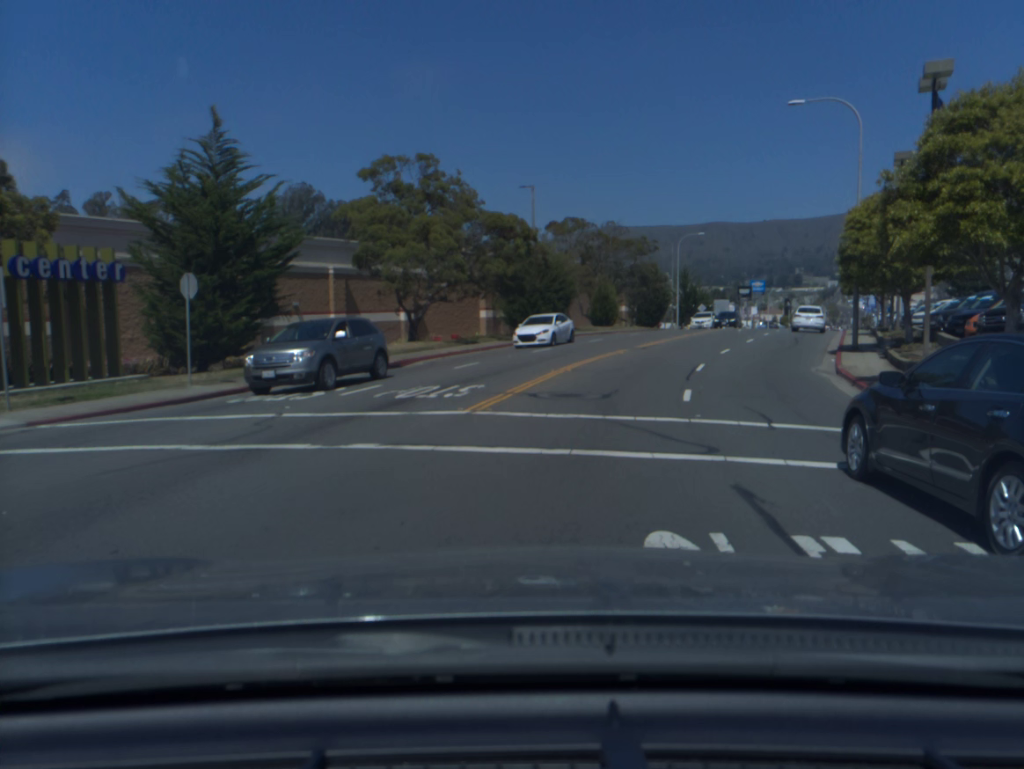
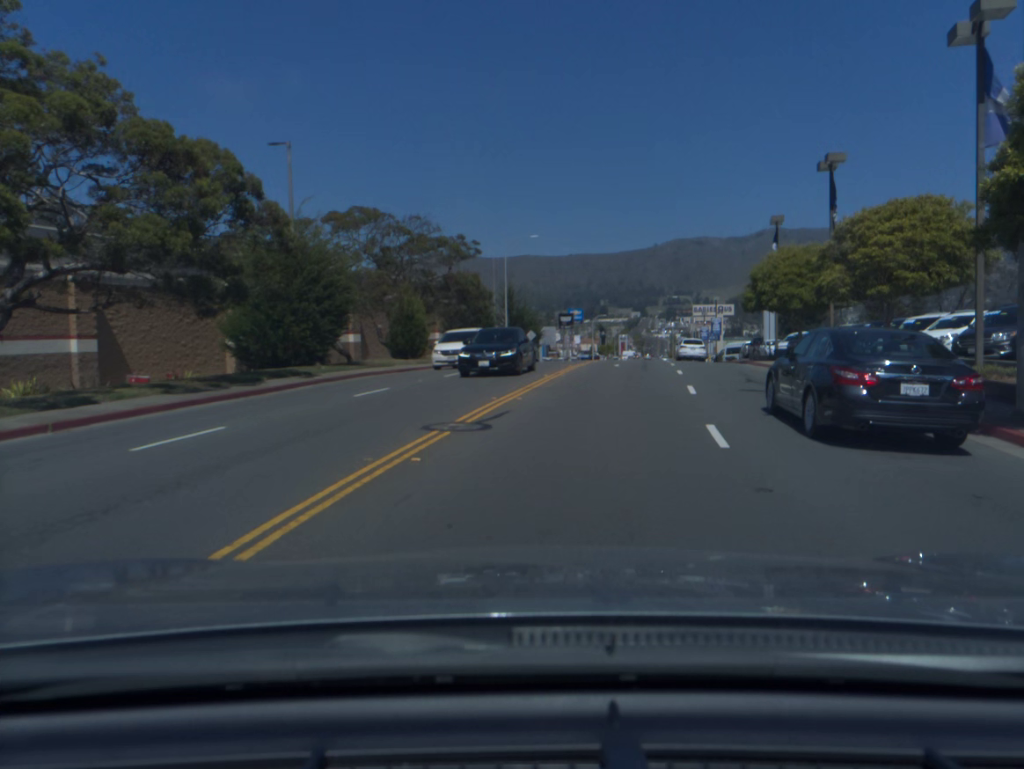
(+2.2, +20.1) m; +13°
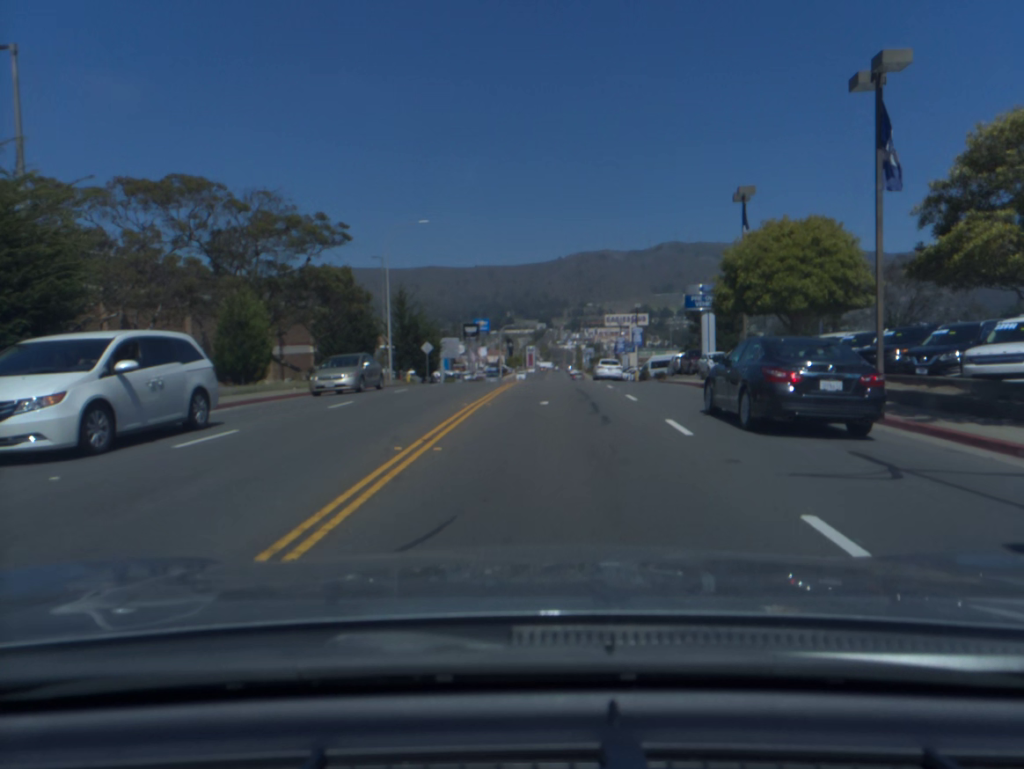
(+0.8, +12.8) m; +7°
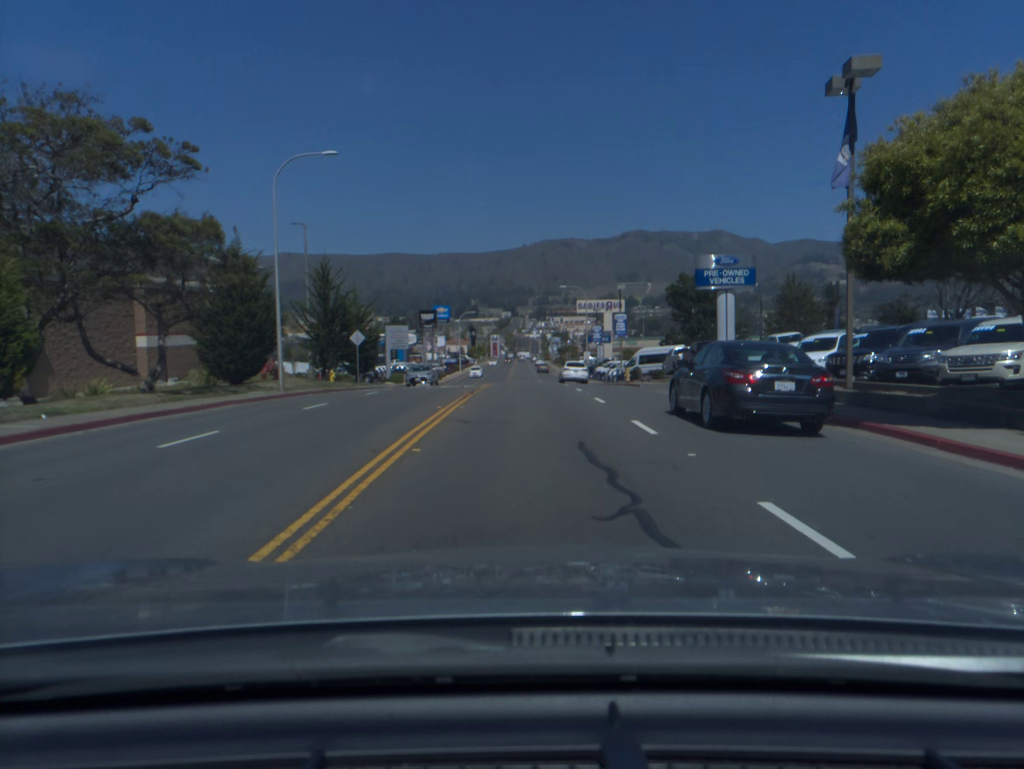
(+0.3, +14.1) m; +2°
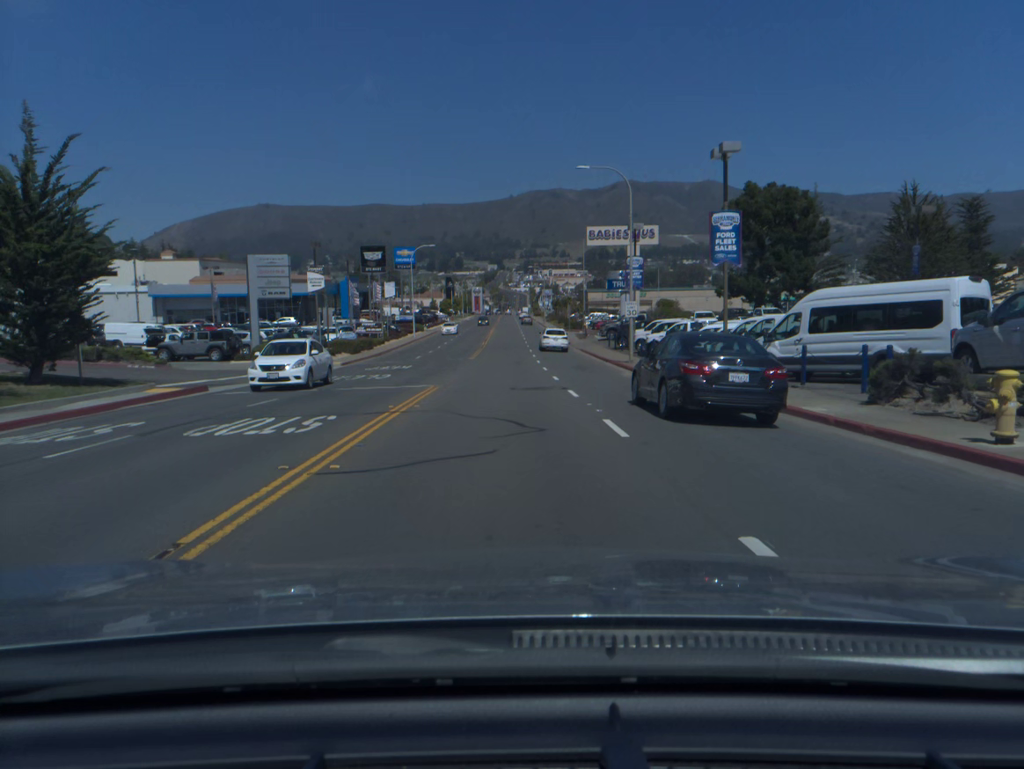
(+0.2, +38.3) m; +1°
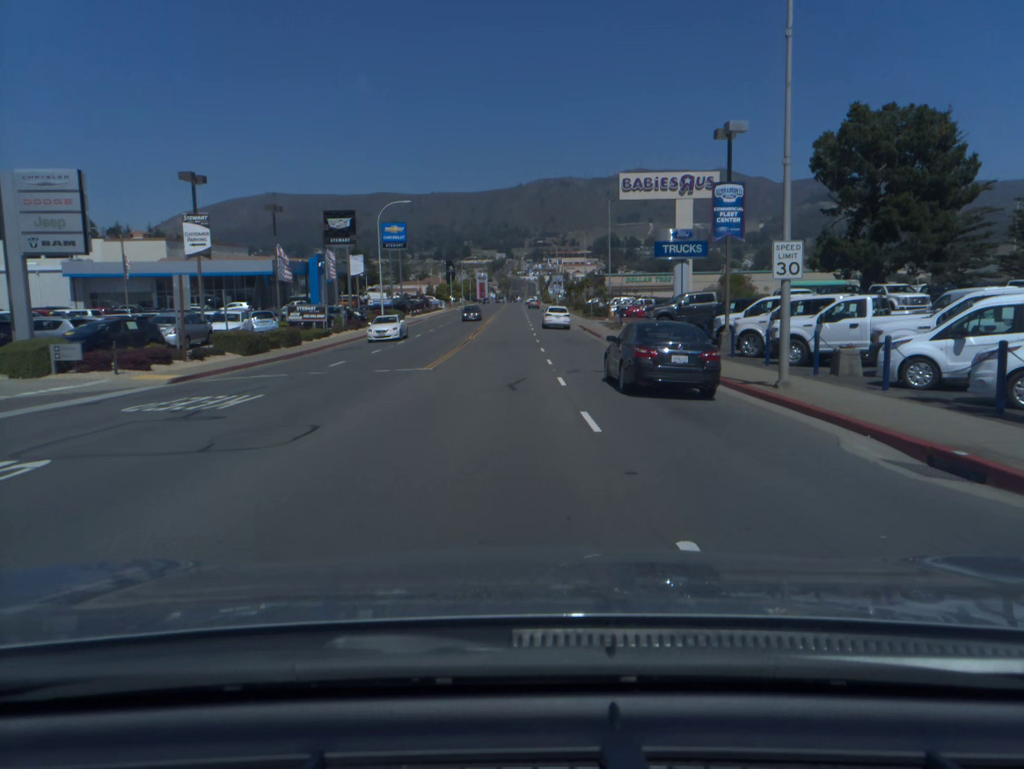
(+0.1, +22.2) m; -1°
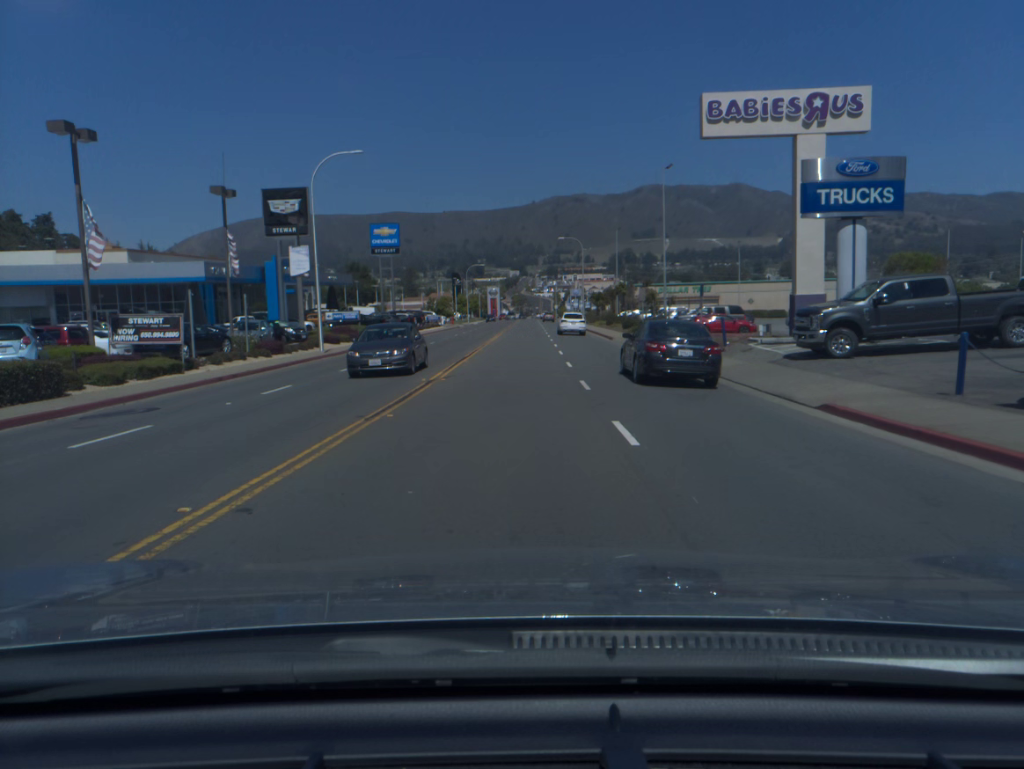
(-0.2, +22.8) m; -1°
